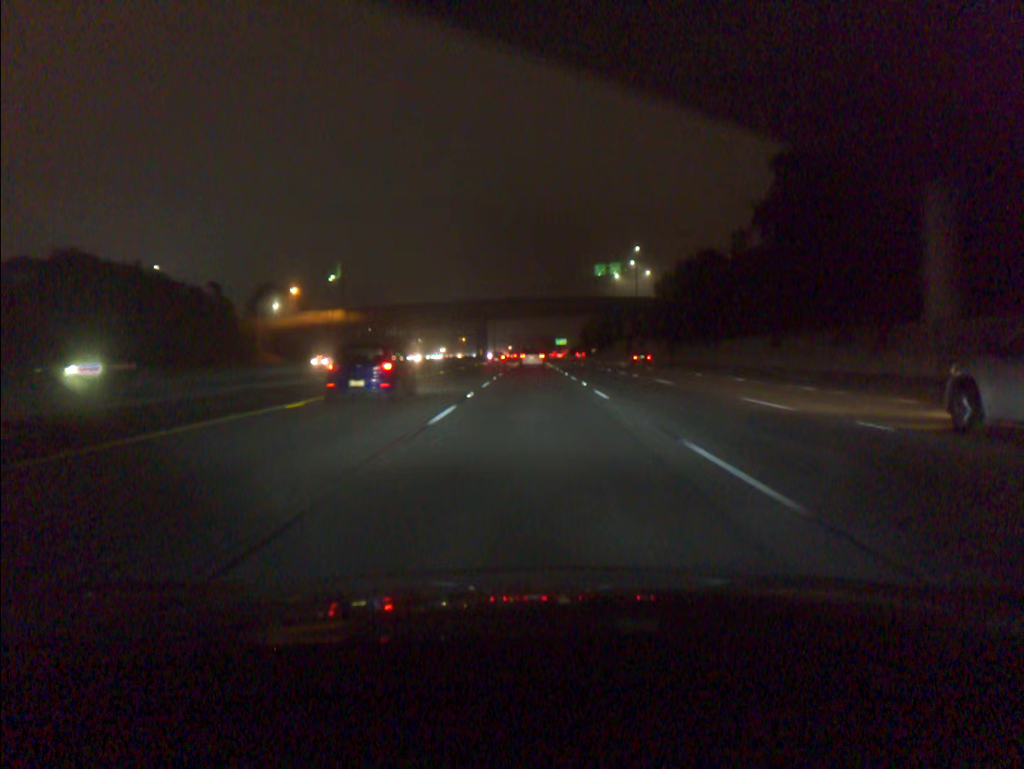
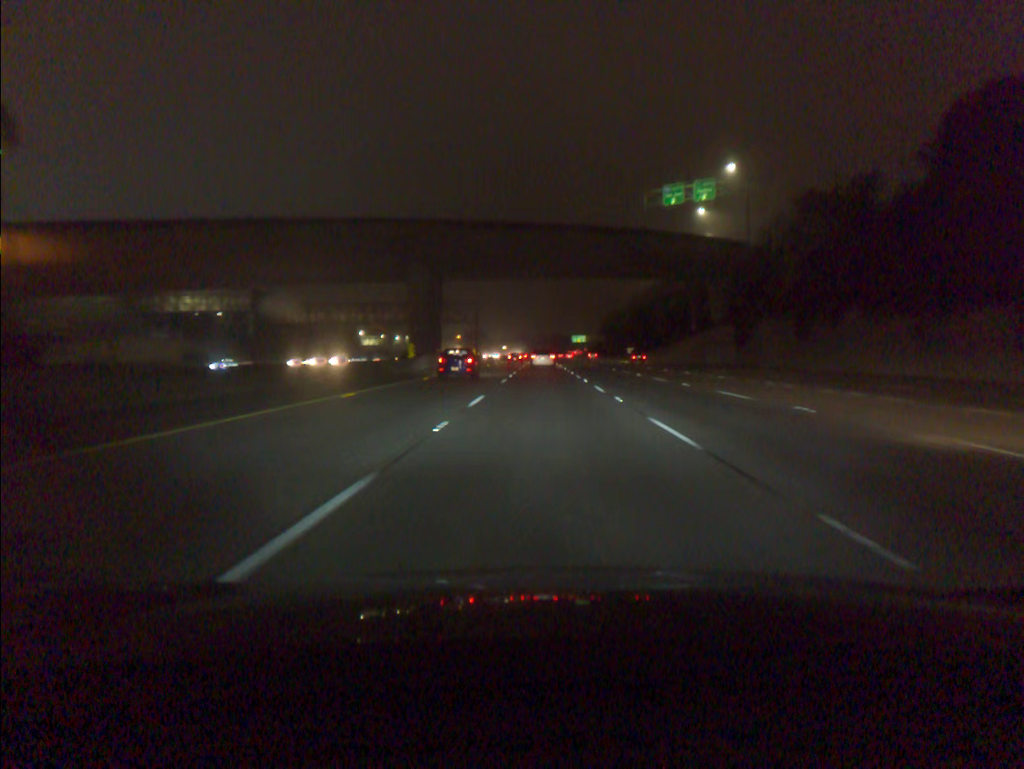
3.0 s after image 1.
(-0.8, +83.4) m; -1°
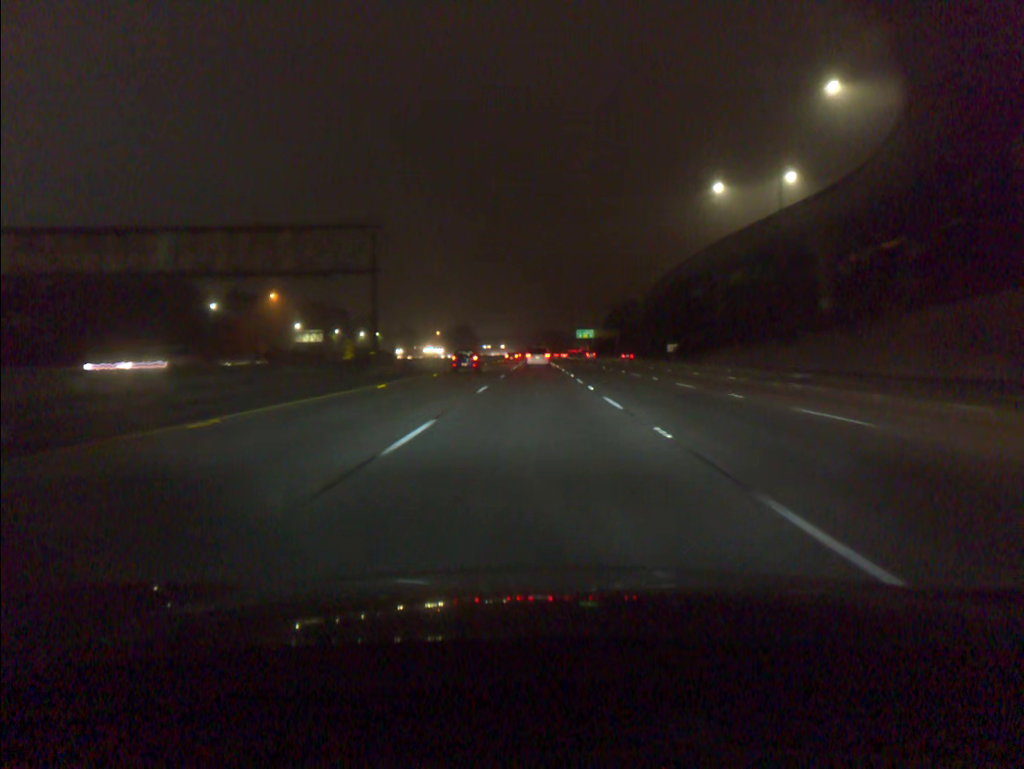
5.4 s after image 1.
(+0.3, +67.0) m; 0°
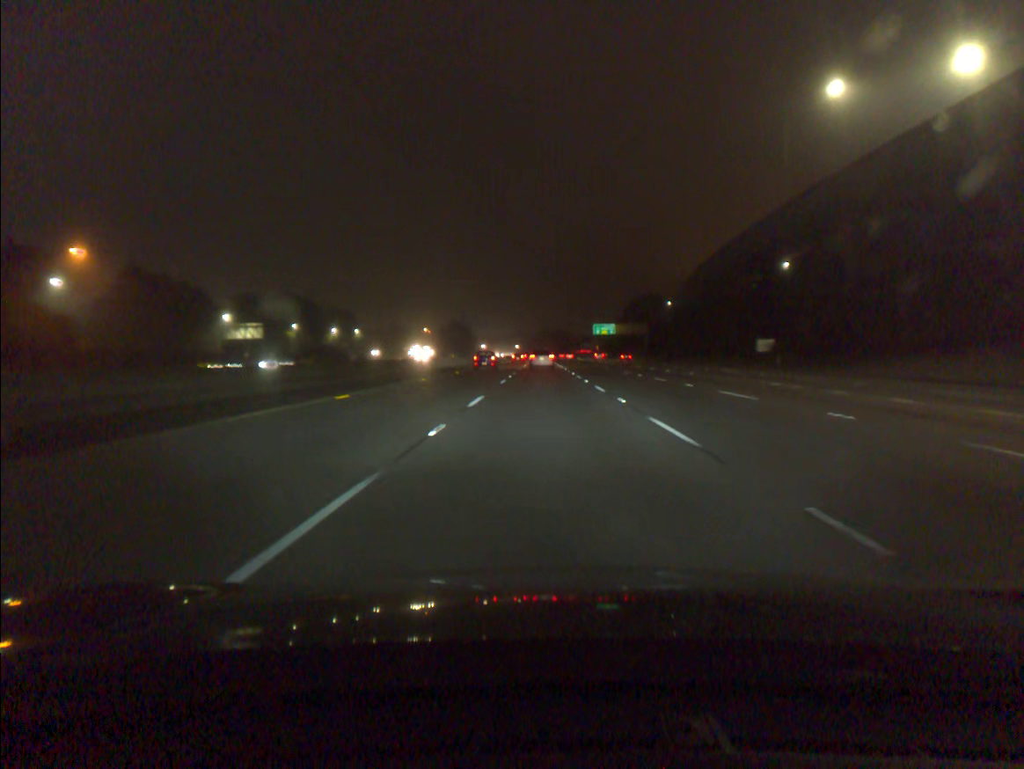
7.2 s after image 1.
(-0.2, +50.0) m; 0°
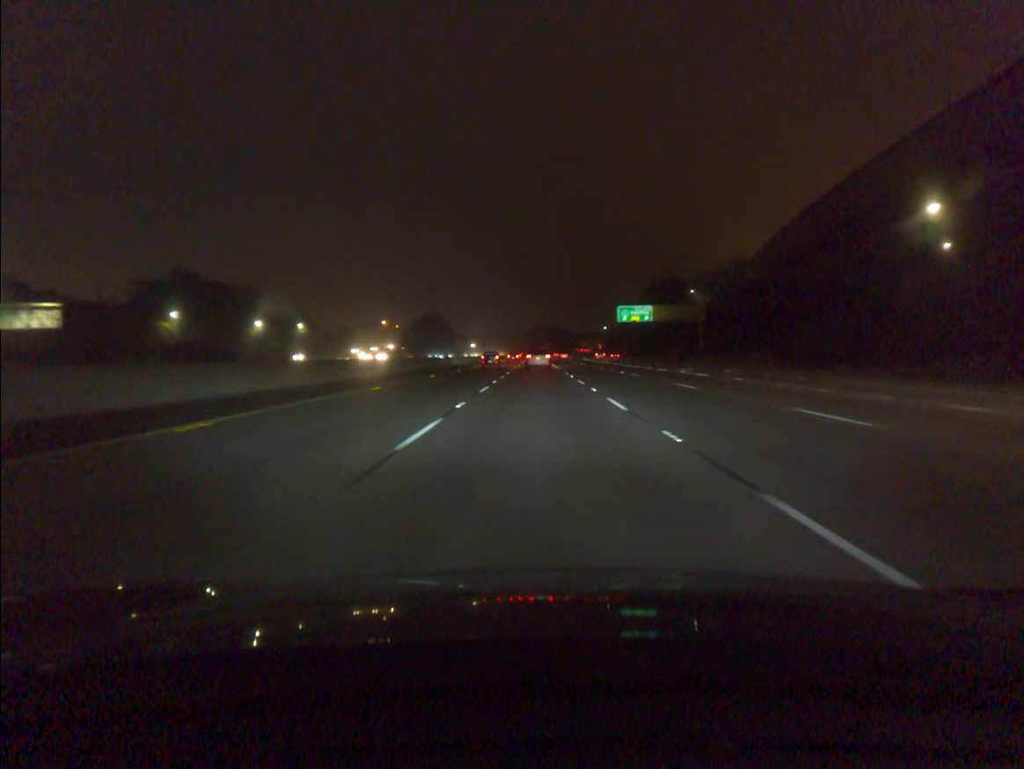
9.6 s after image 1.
(+0.3, +66.6) m; 0°
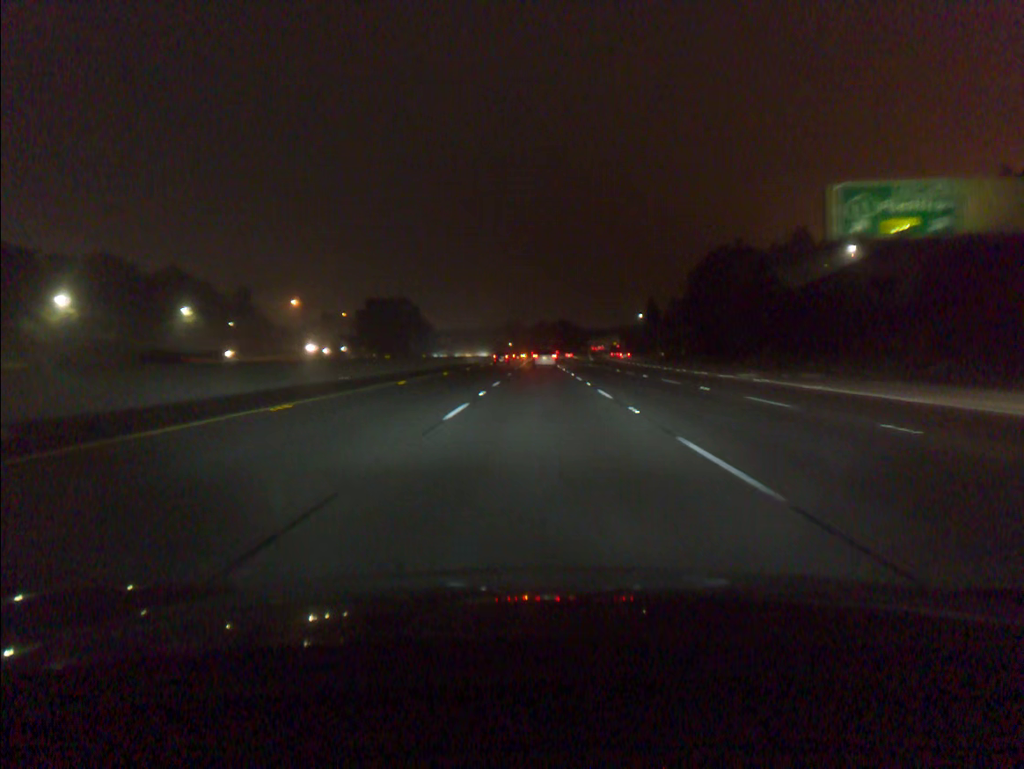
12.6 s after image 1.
(-0.4, +83.2) m; 0°
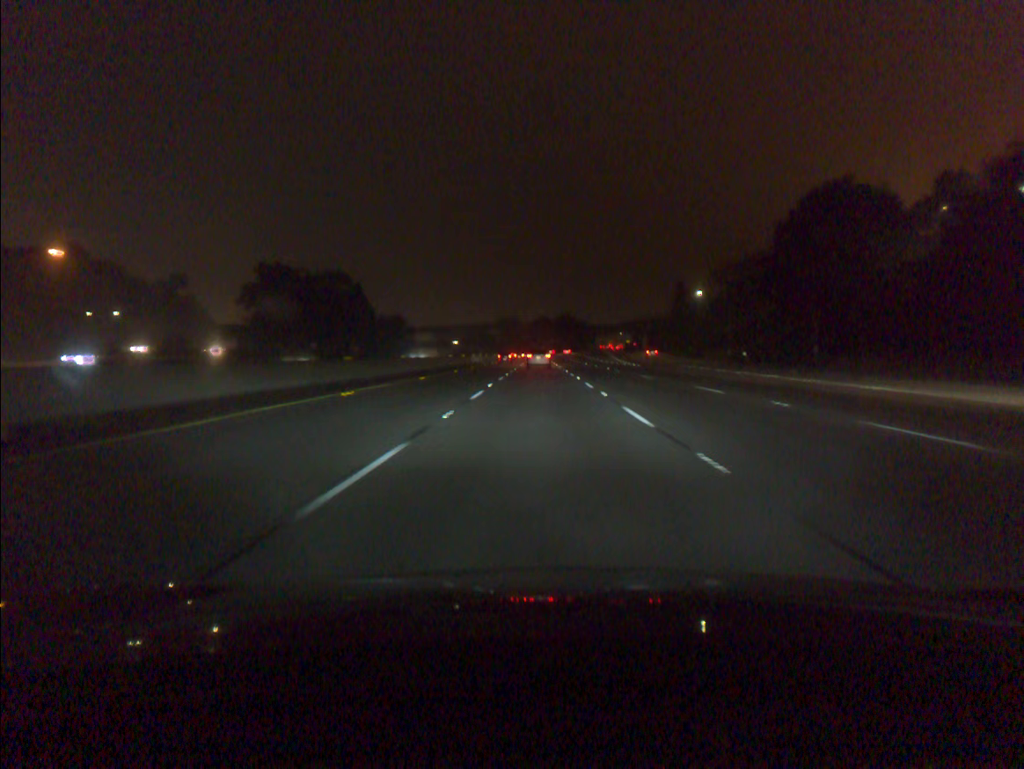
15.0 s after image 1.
(+0.1, +66.7) m; 0°
